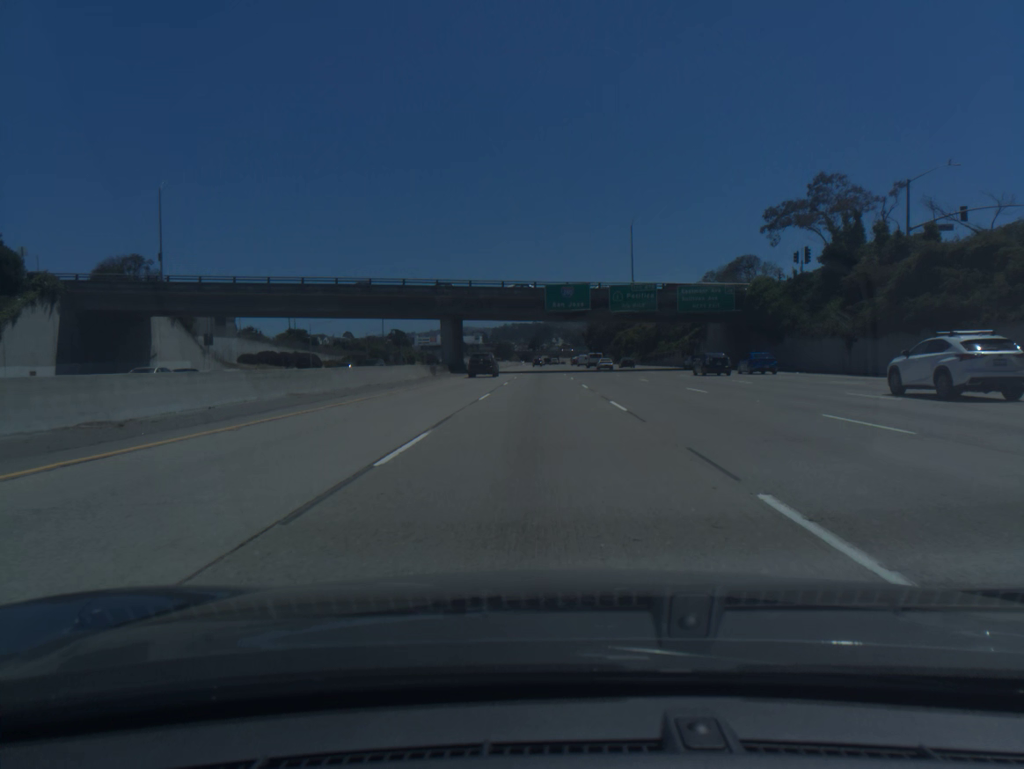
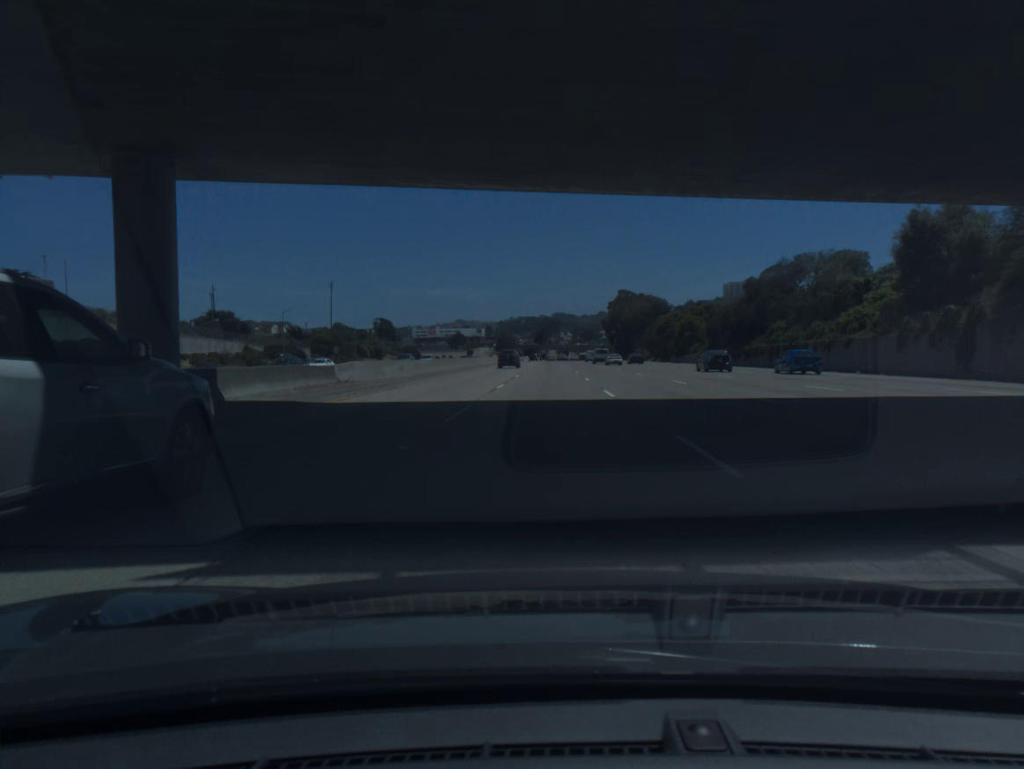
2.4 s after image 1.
(-0.1, +68.5) m; 0°
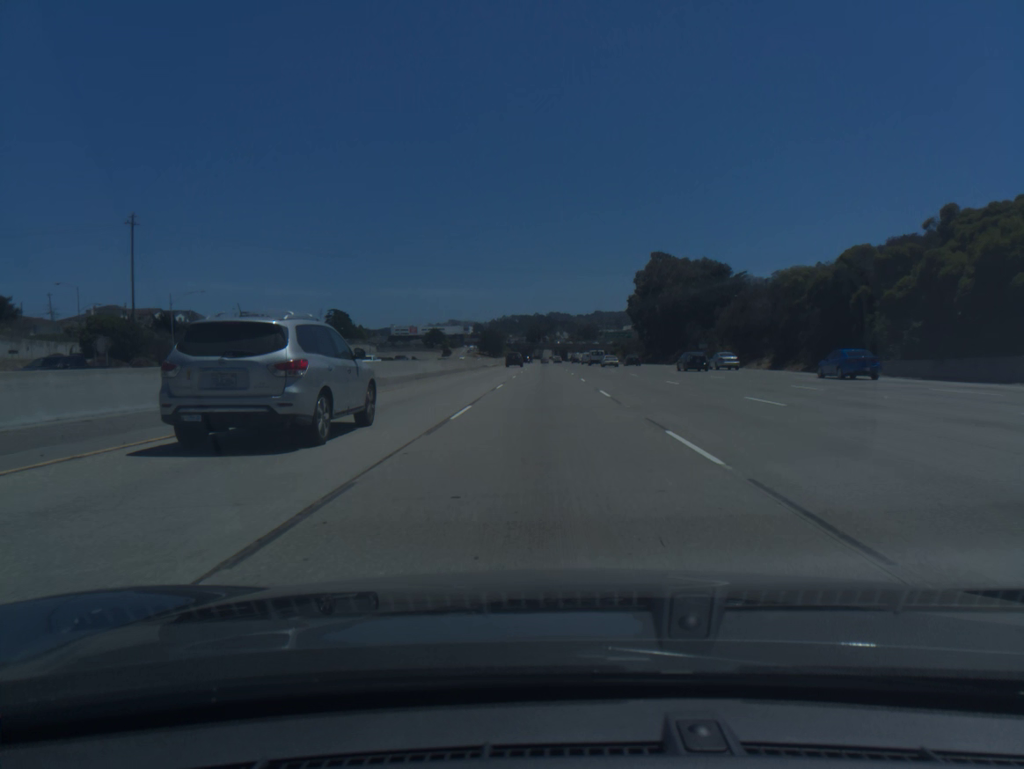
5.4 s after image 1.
(+0.4, +86.9) m; 0°
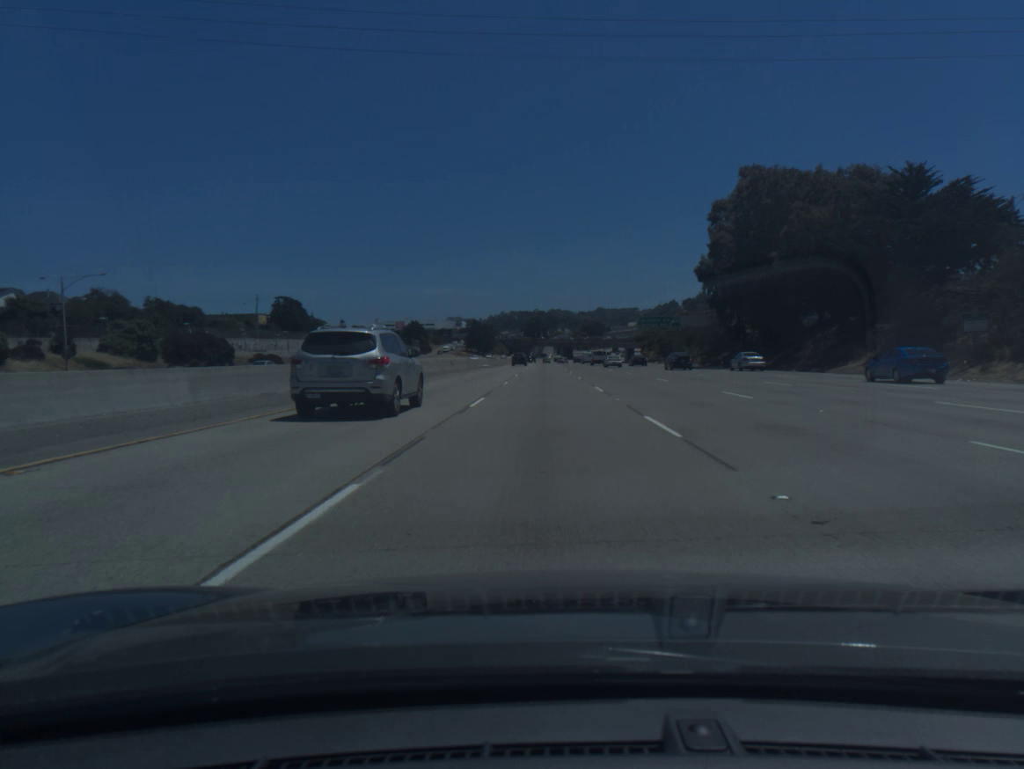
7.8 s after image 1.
(-0.1, +70.1) m; 0°
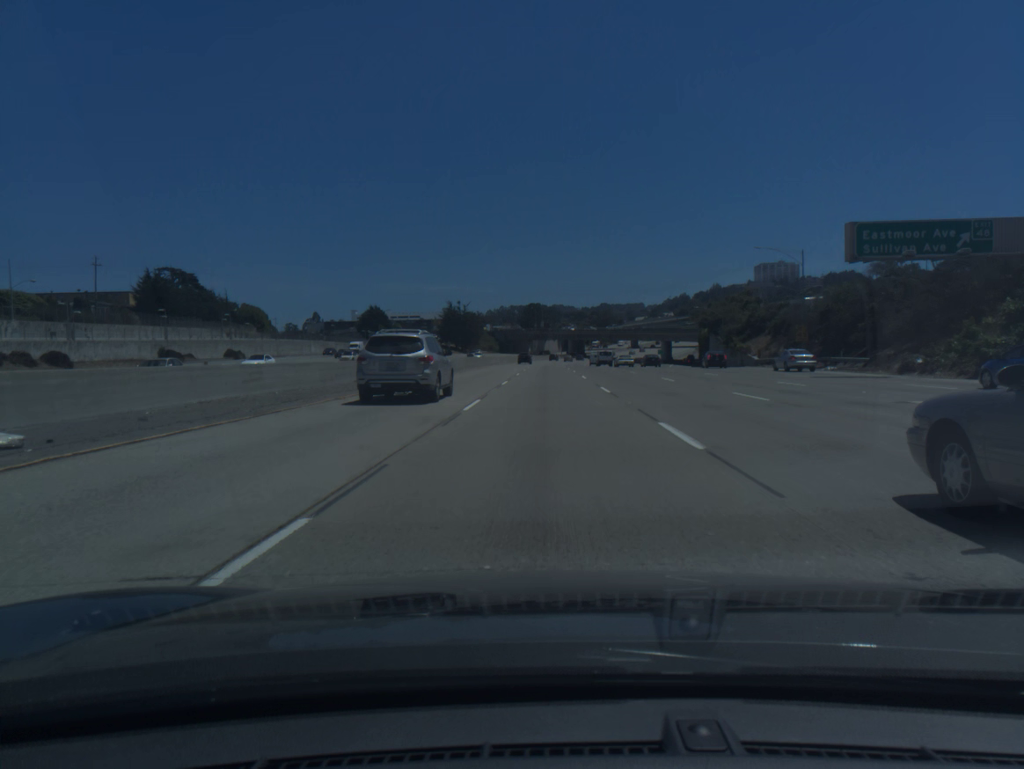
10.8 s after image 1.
(-0.3, +89.2) m; 0°
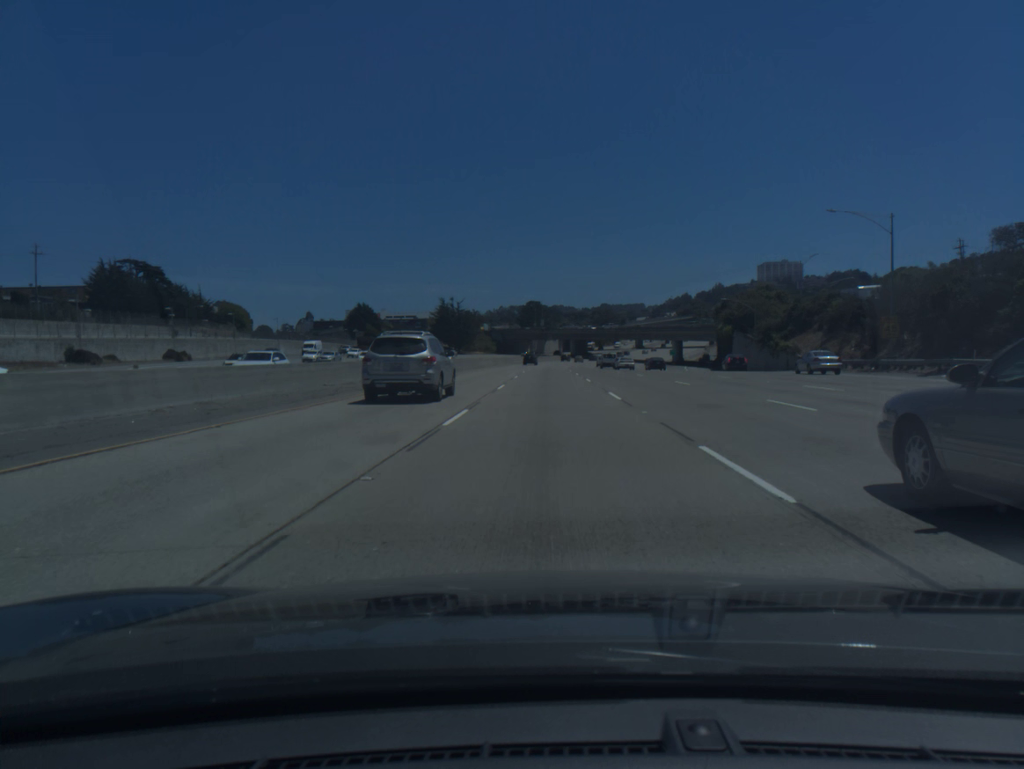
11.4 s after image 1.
(0.0, +18.0) m; 0°
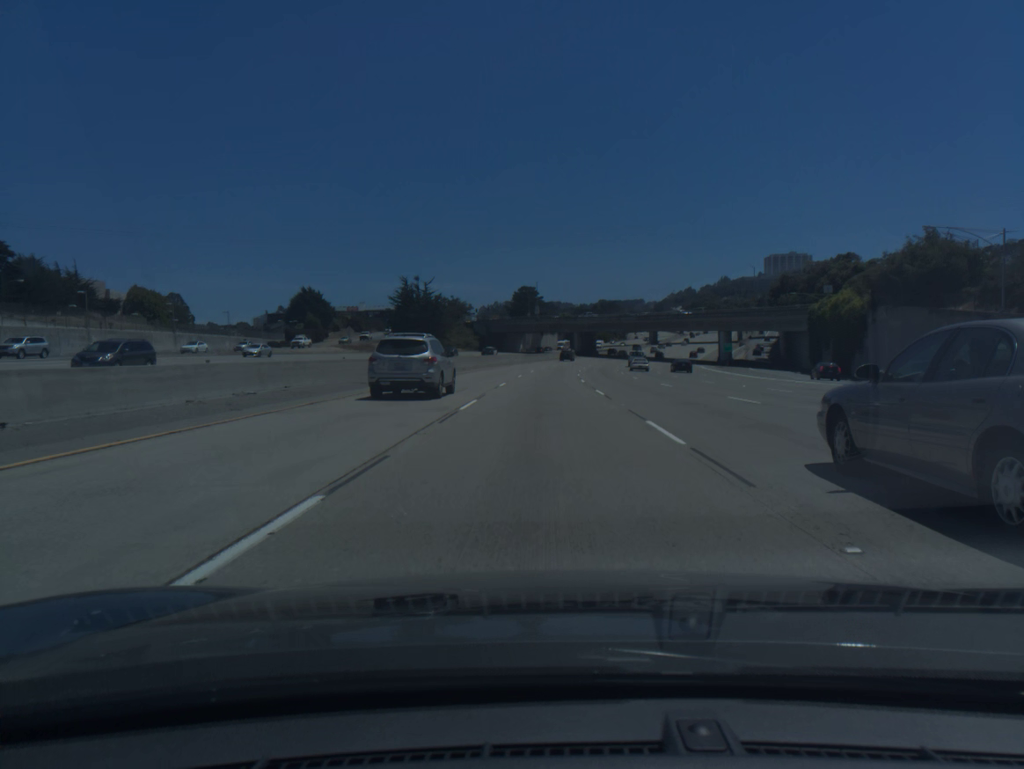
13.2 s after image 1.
(+0.2, +54.3) m; 0°
